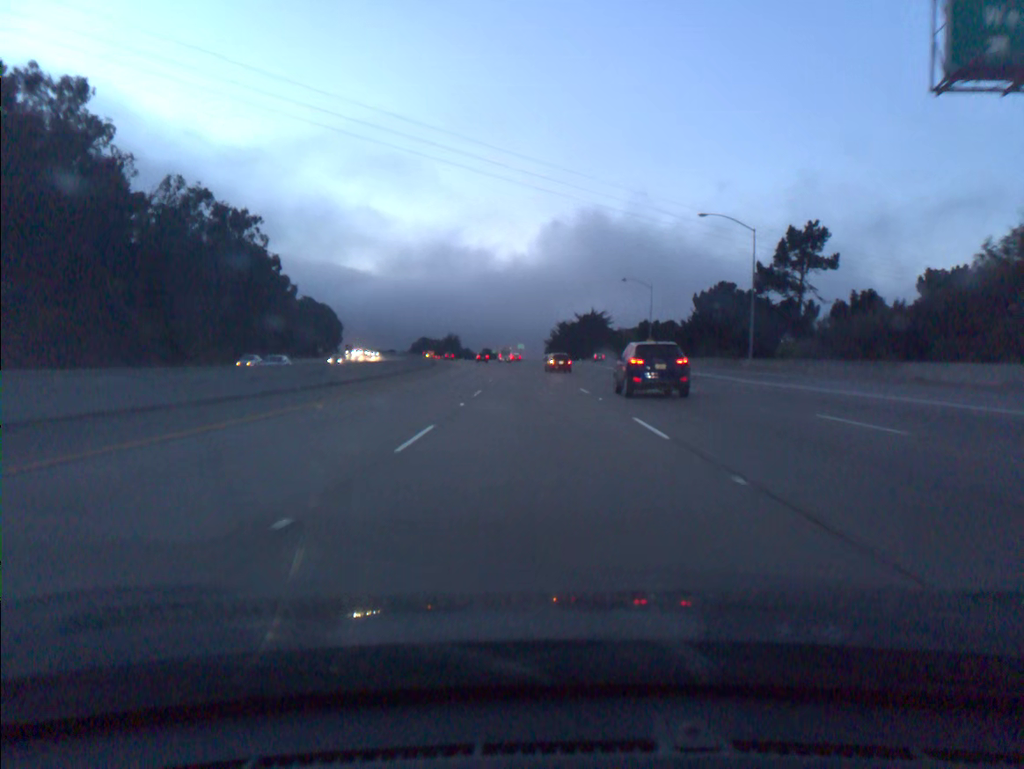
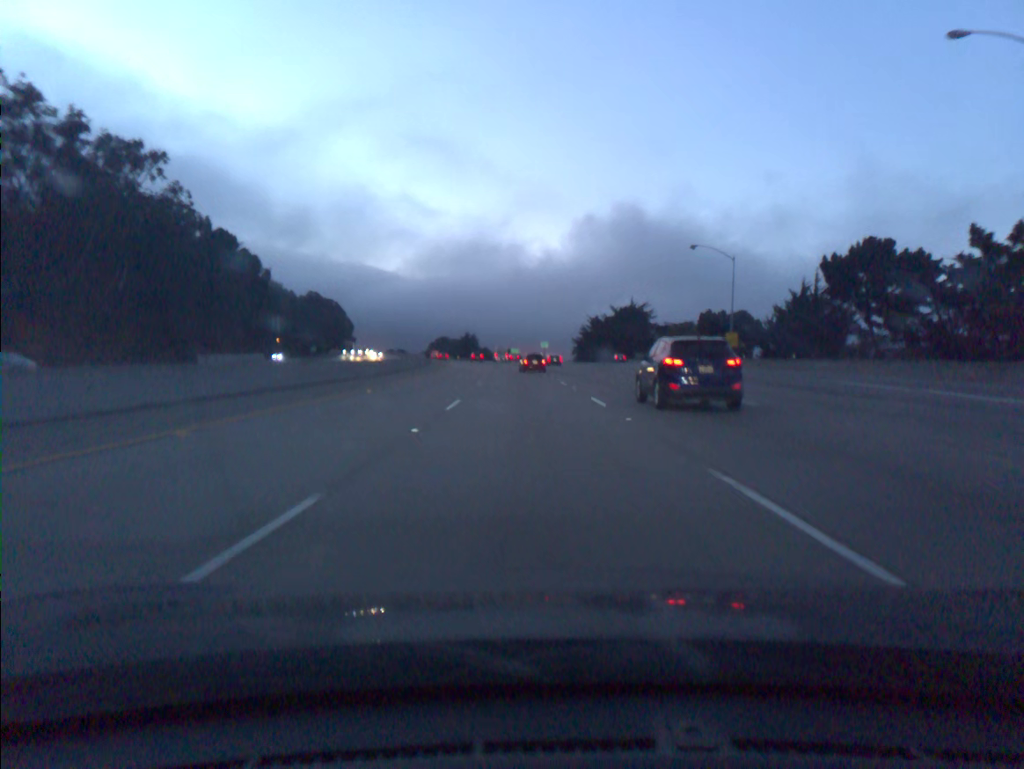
(-0.5, +36.4) m; -2°
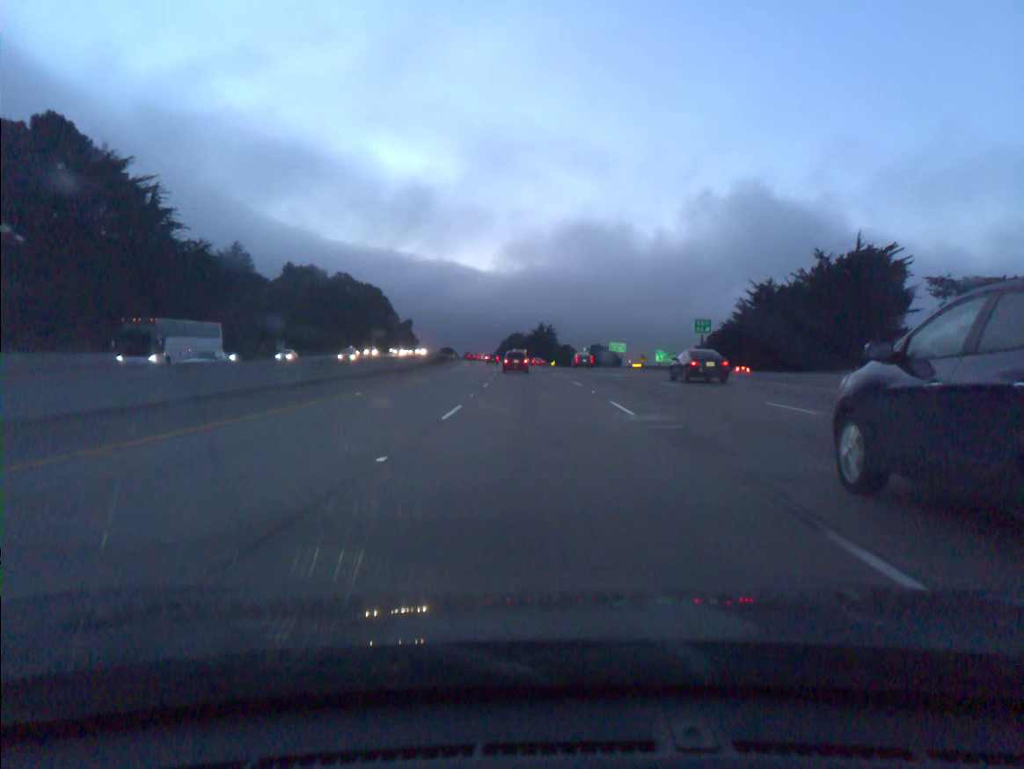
(-4.8, +90.5) m; -6°
